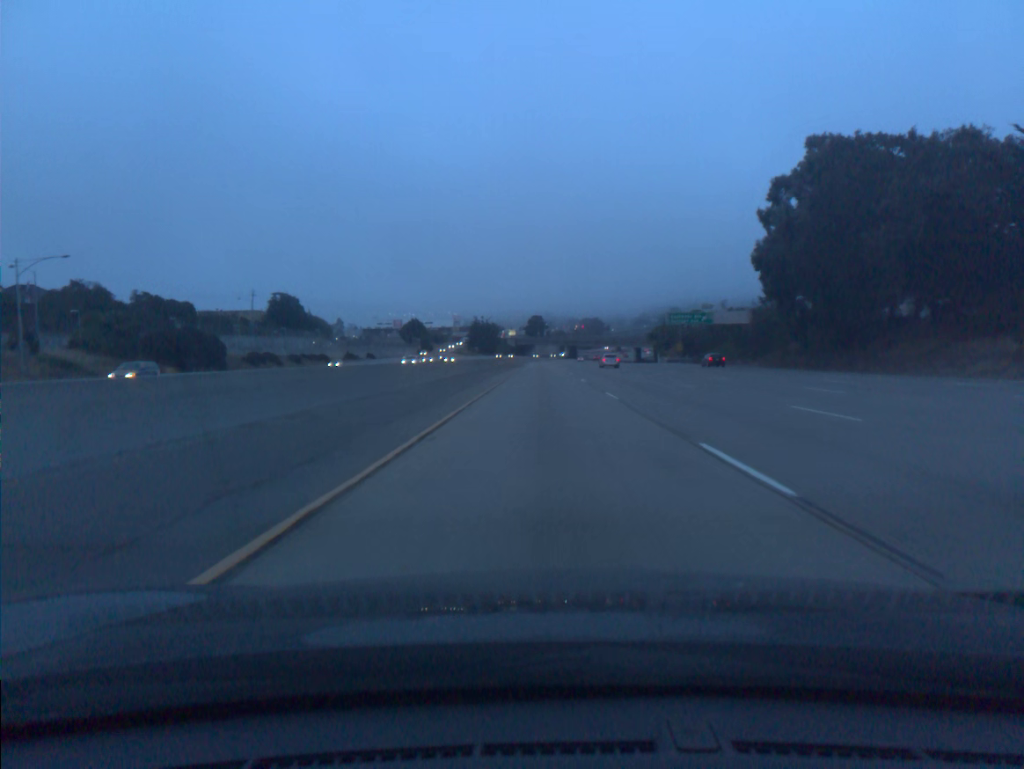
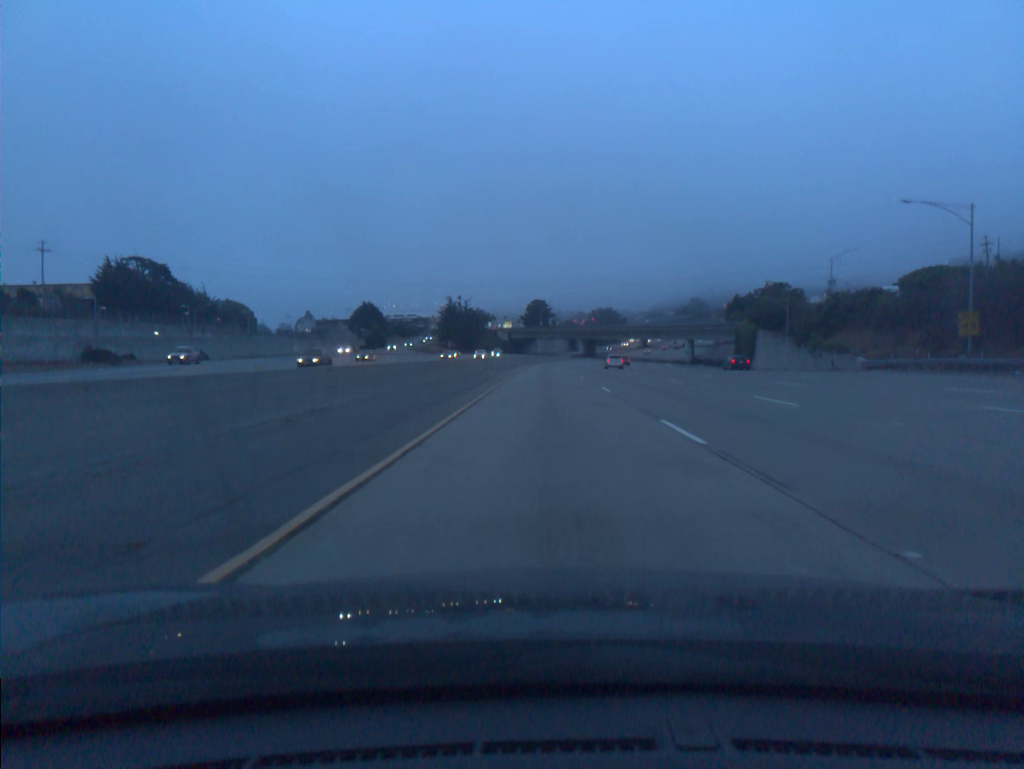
(-0.2, +98.7) m; 0°
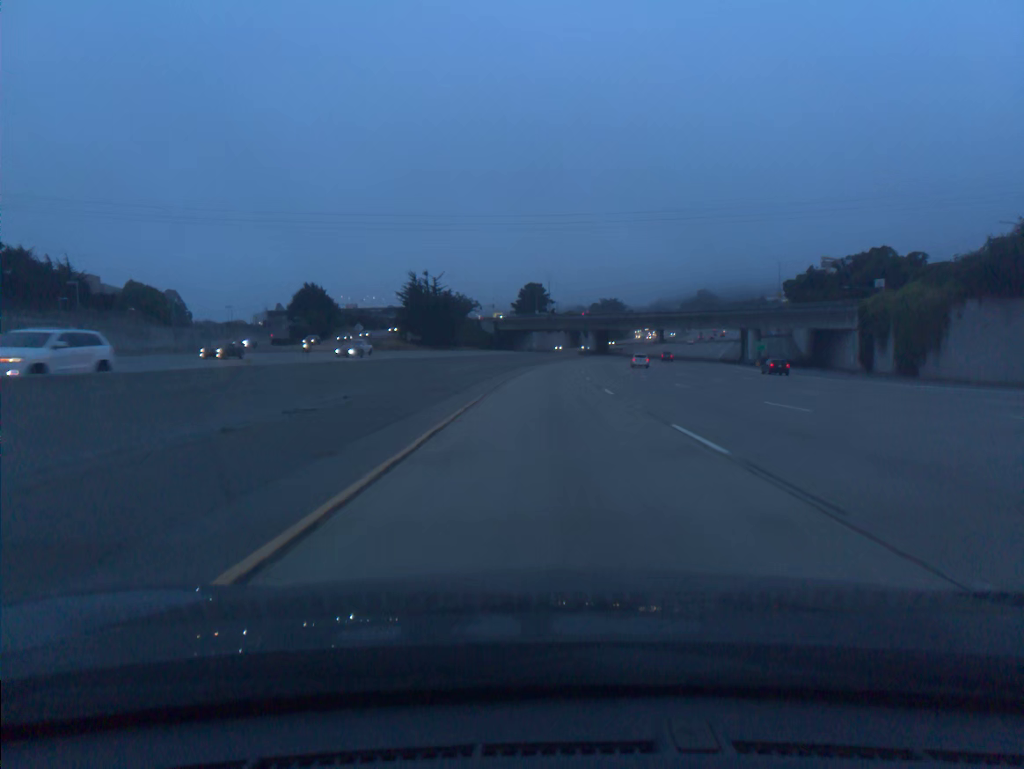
(0.0, +59.3) m; 0°
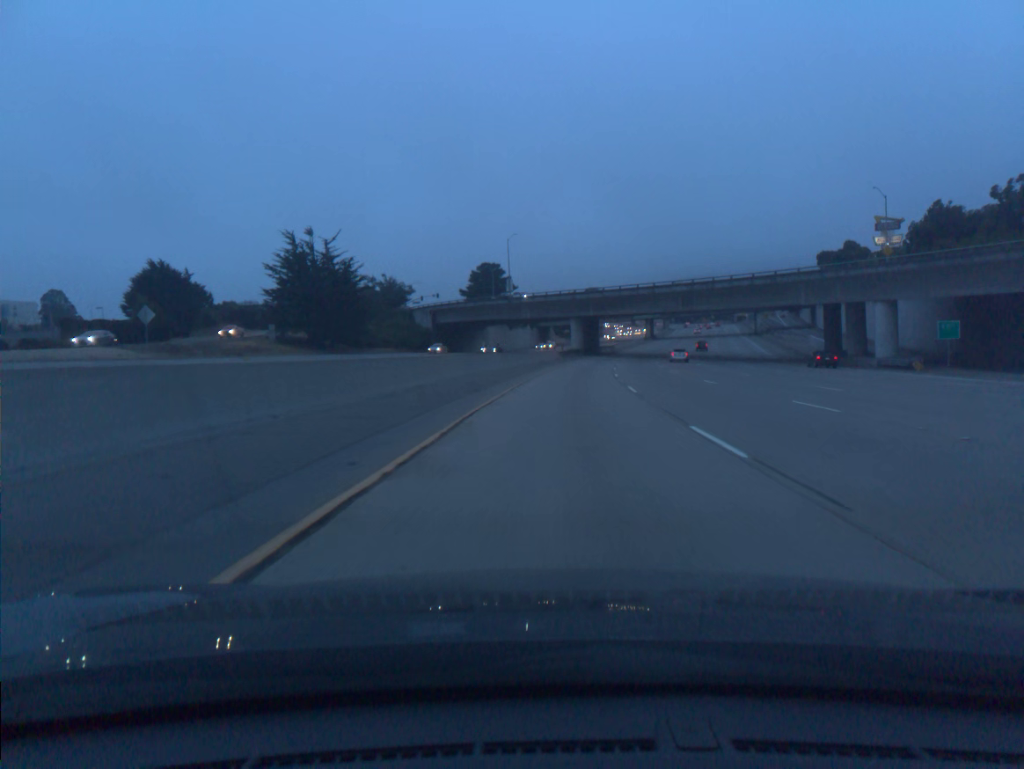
(+0.9, +59.2) m; +3°
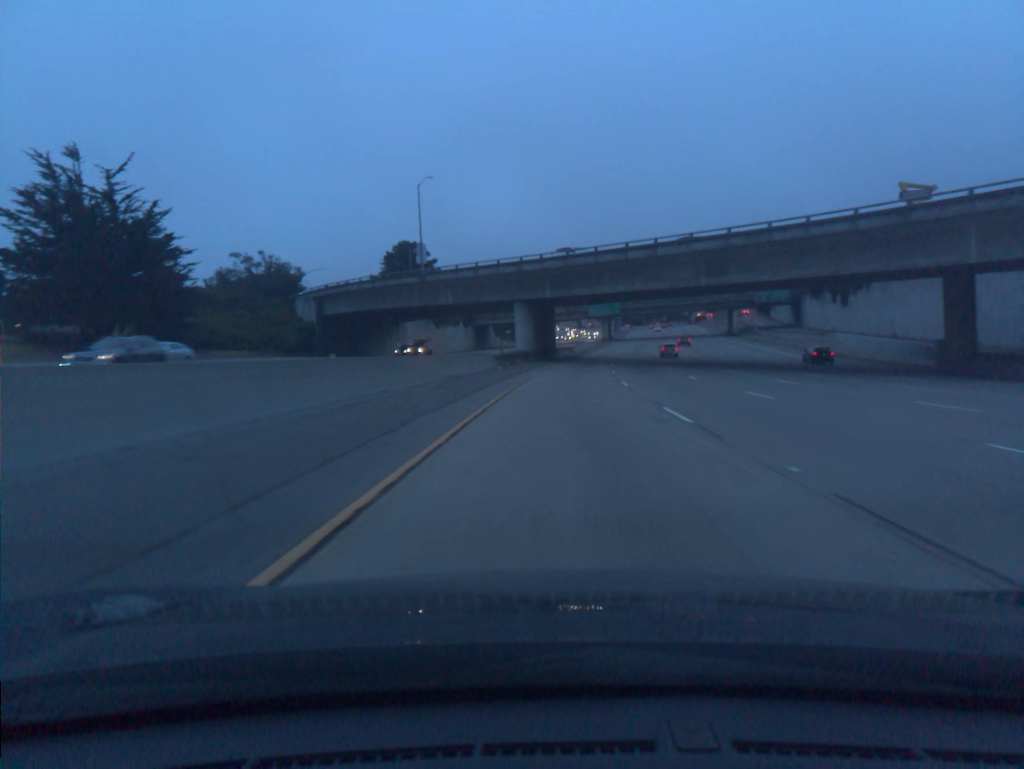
(+1.4, +39.3) m; +4°
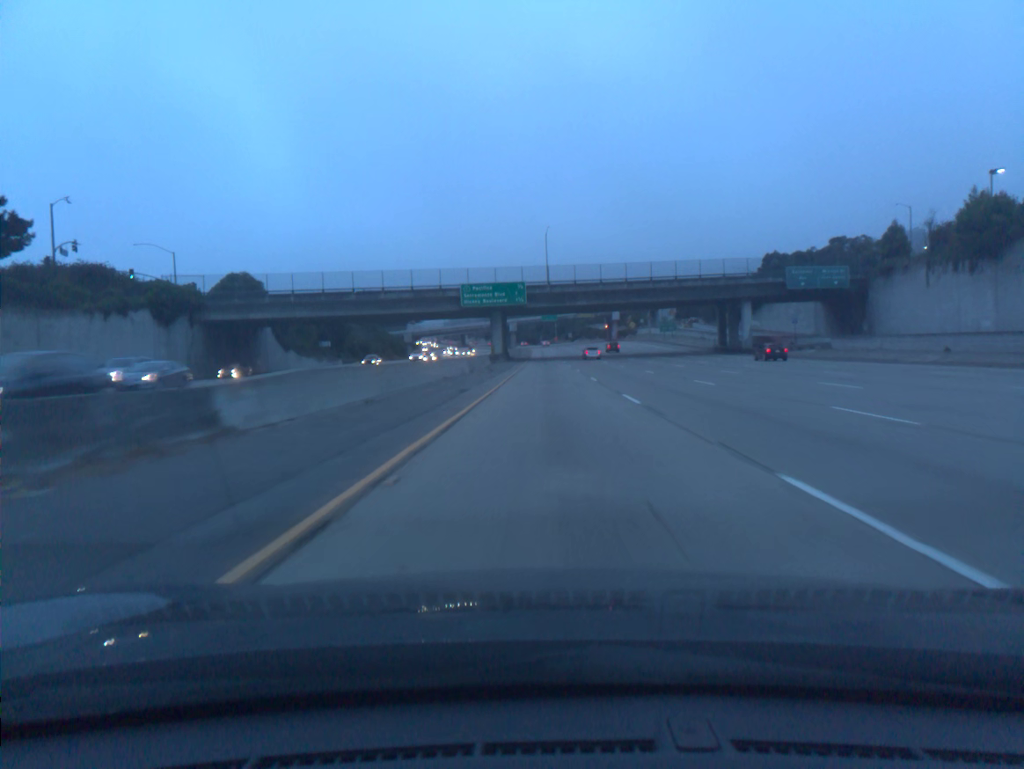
(+8.0, +97.4) m; +8°
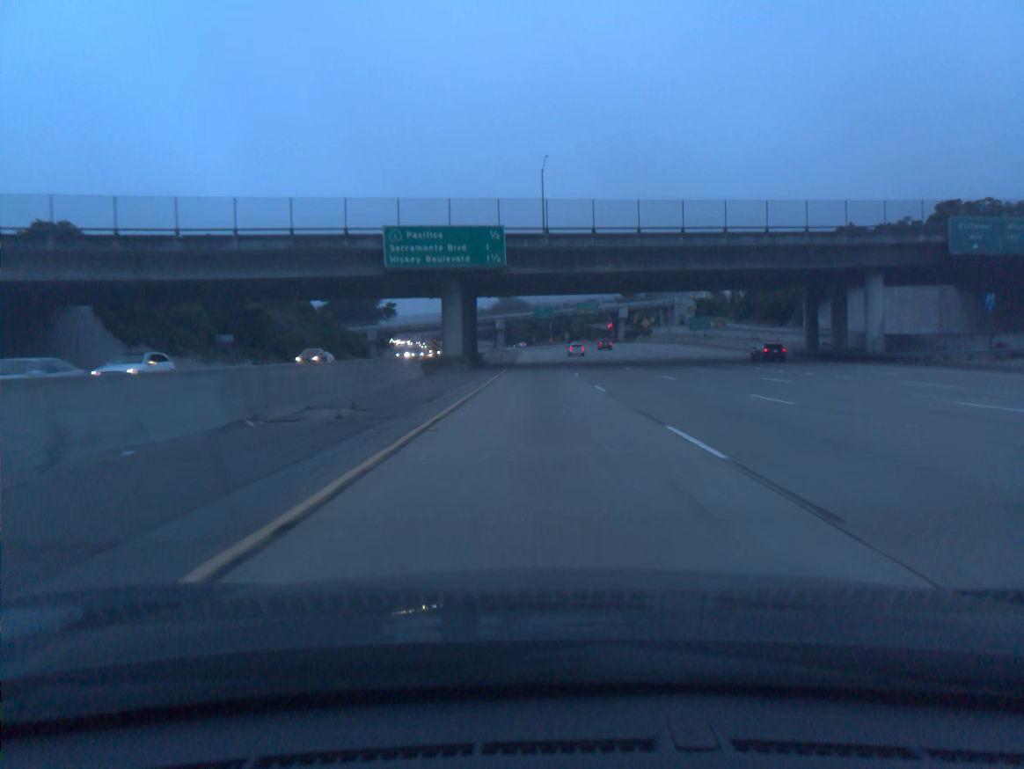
(+0.3, +38.8) m; +1°
